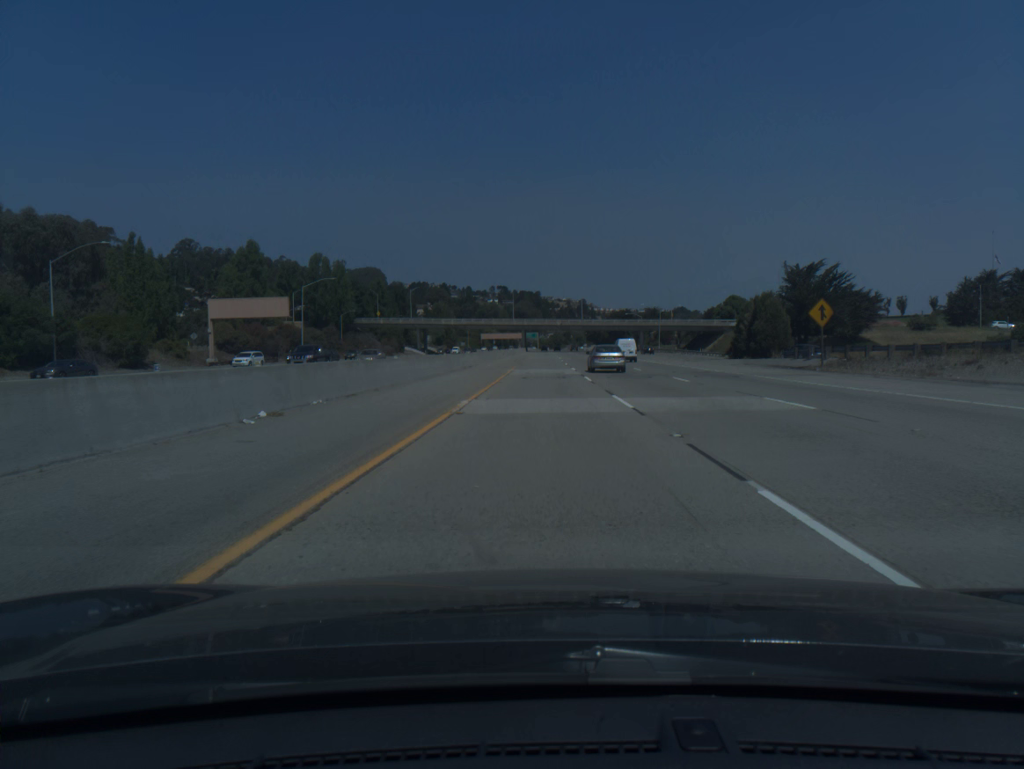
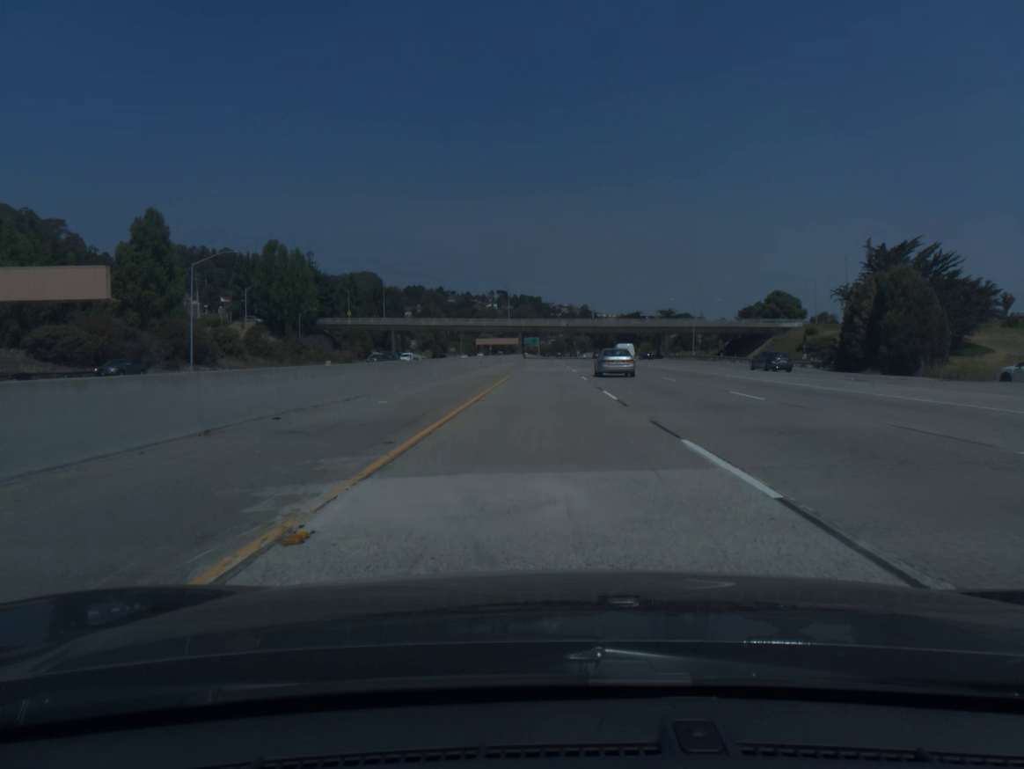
(-0.1, +39.2) m; 0°
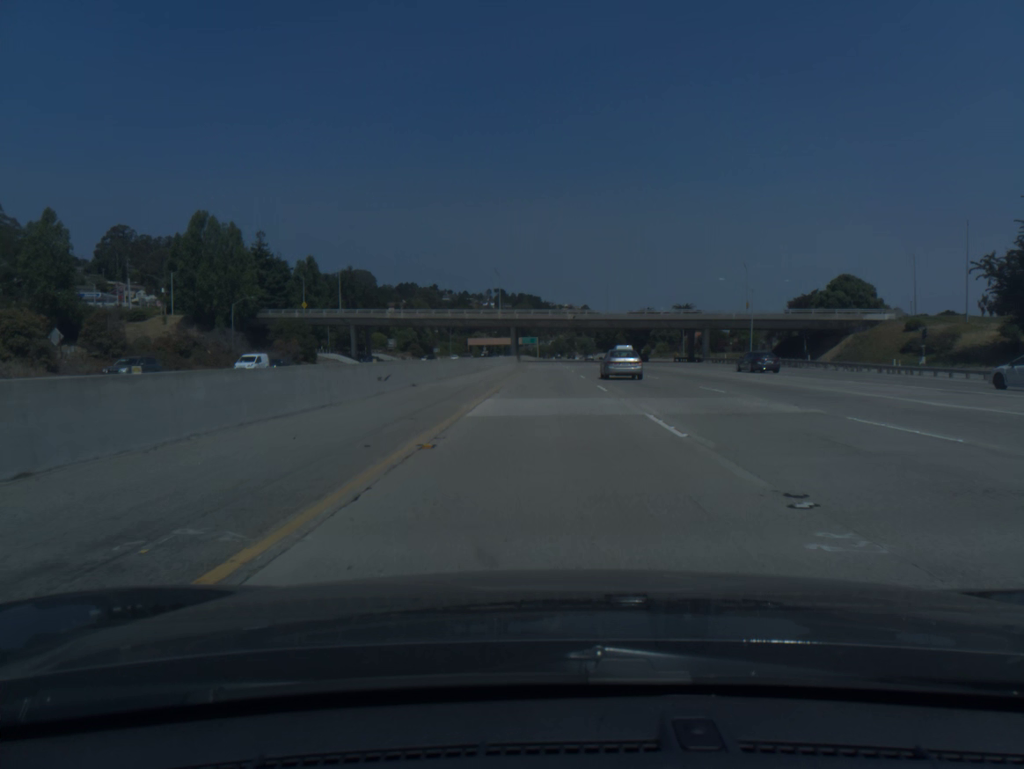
(0.0, +39.0) m; 0°
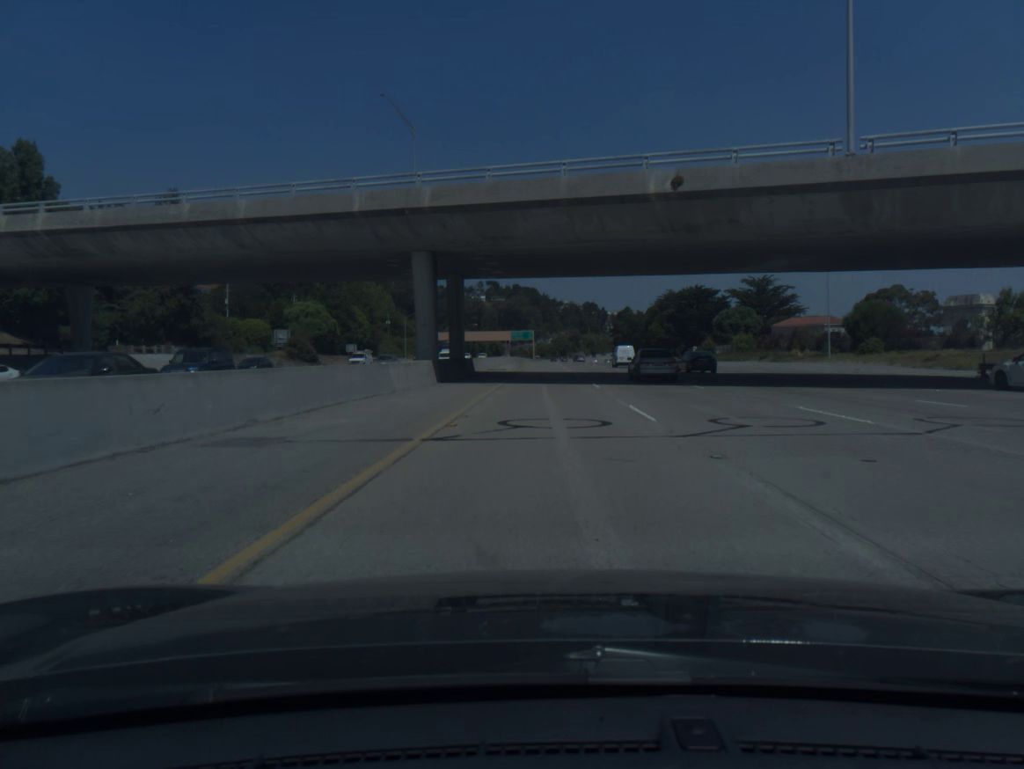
(+0.4, +97.4) m; 0°
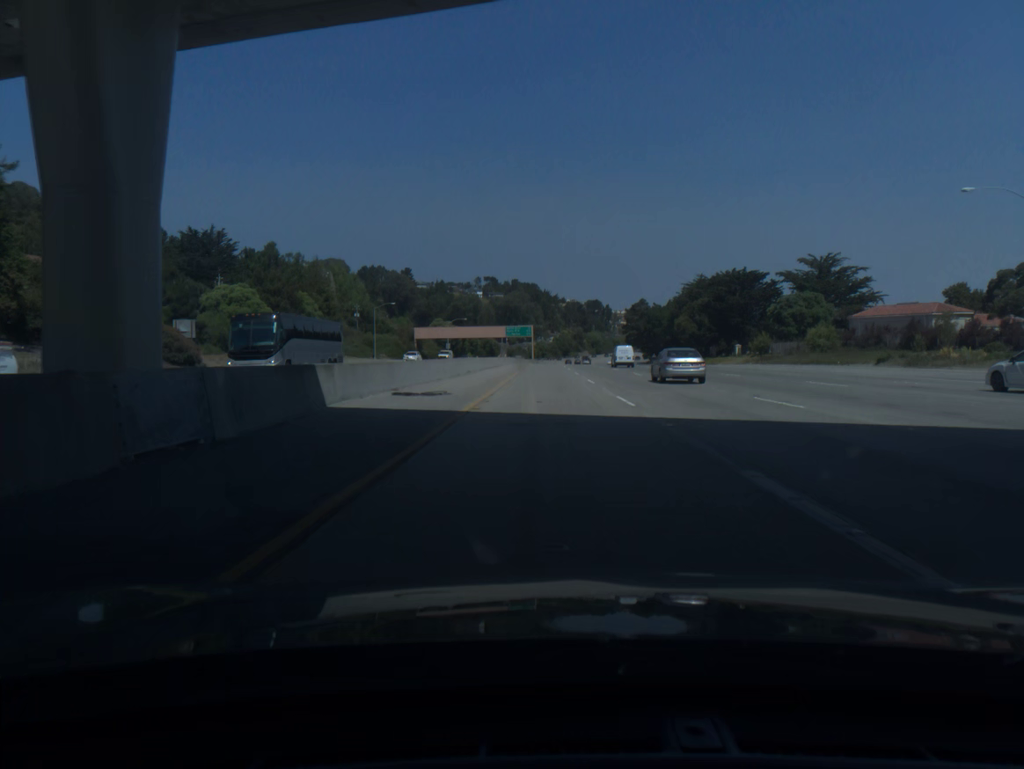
(0.0, +39.0) m; 0°
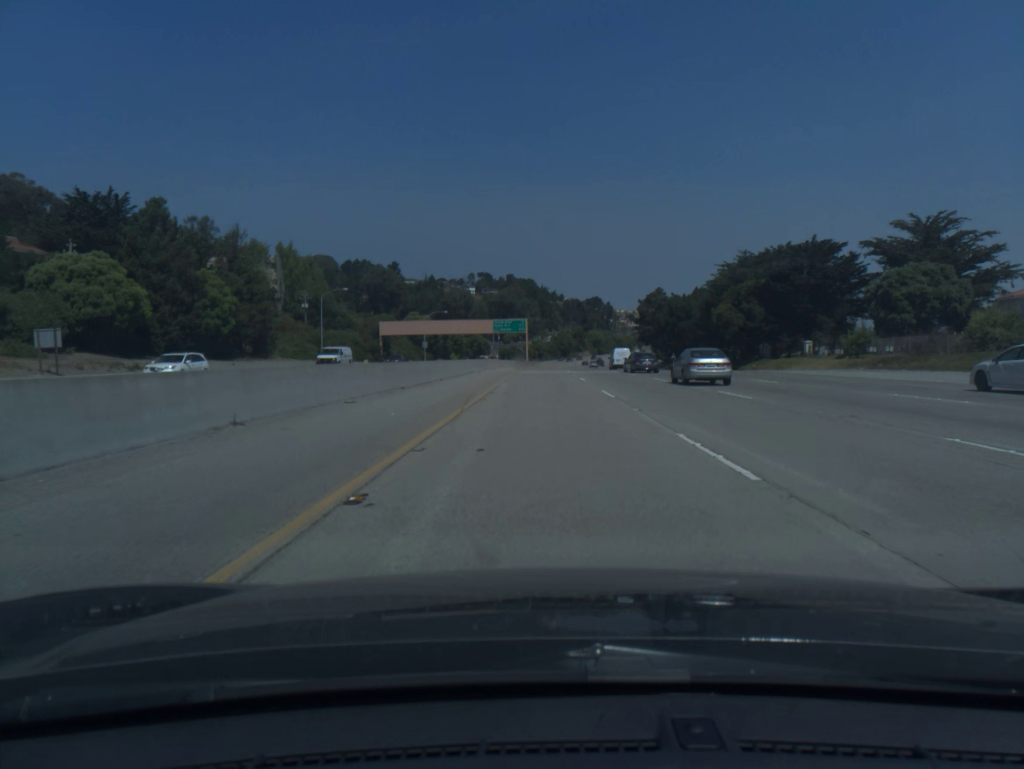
(0.0, +39.1) m; 0°
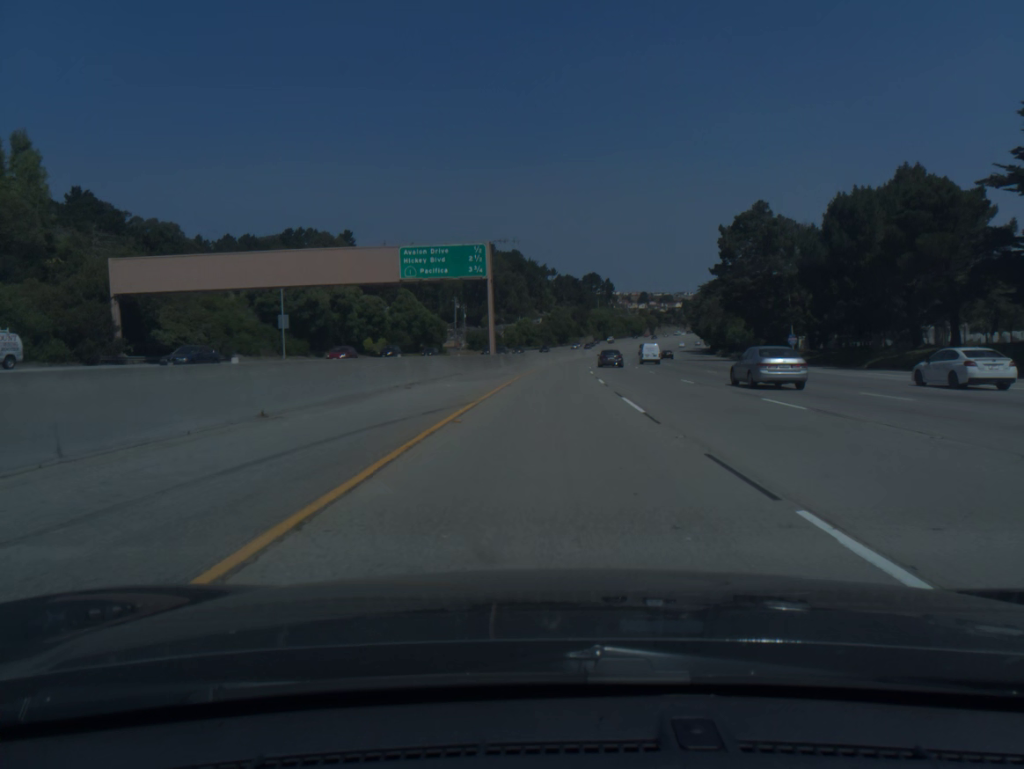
(-0.1, +98.3) m; +1°
